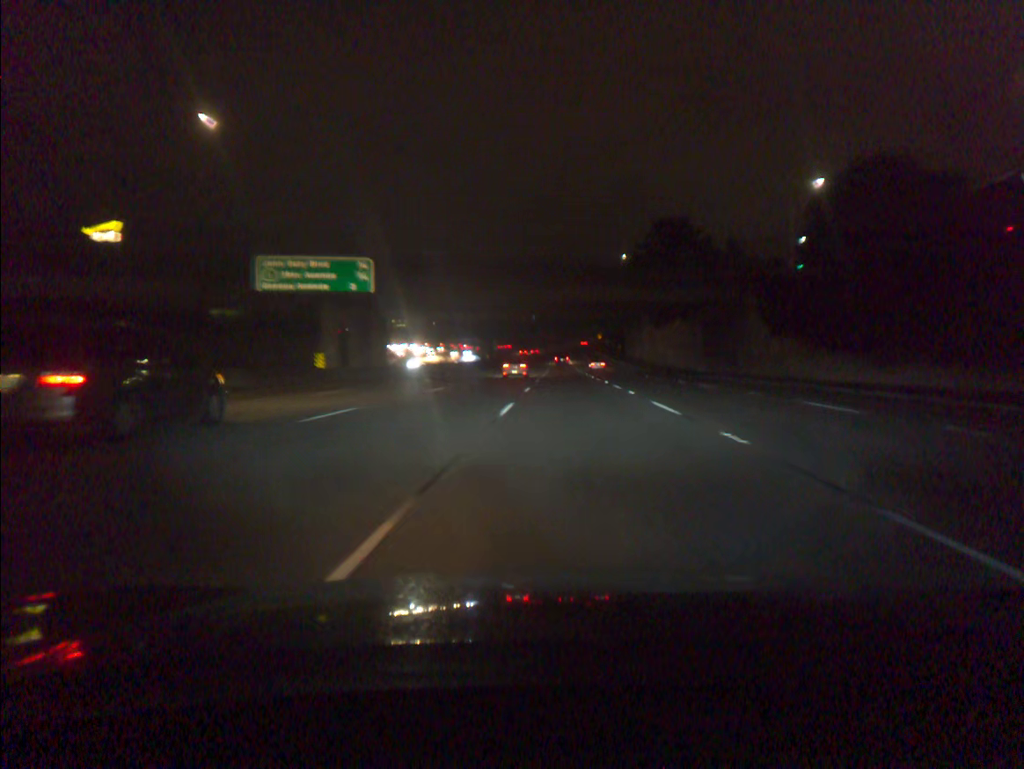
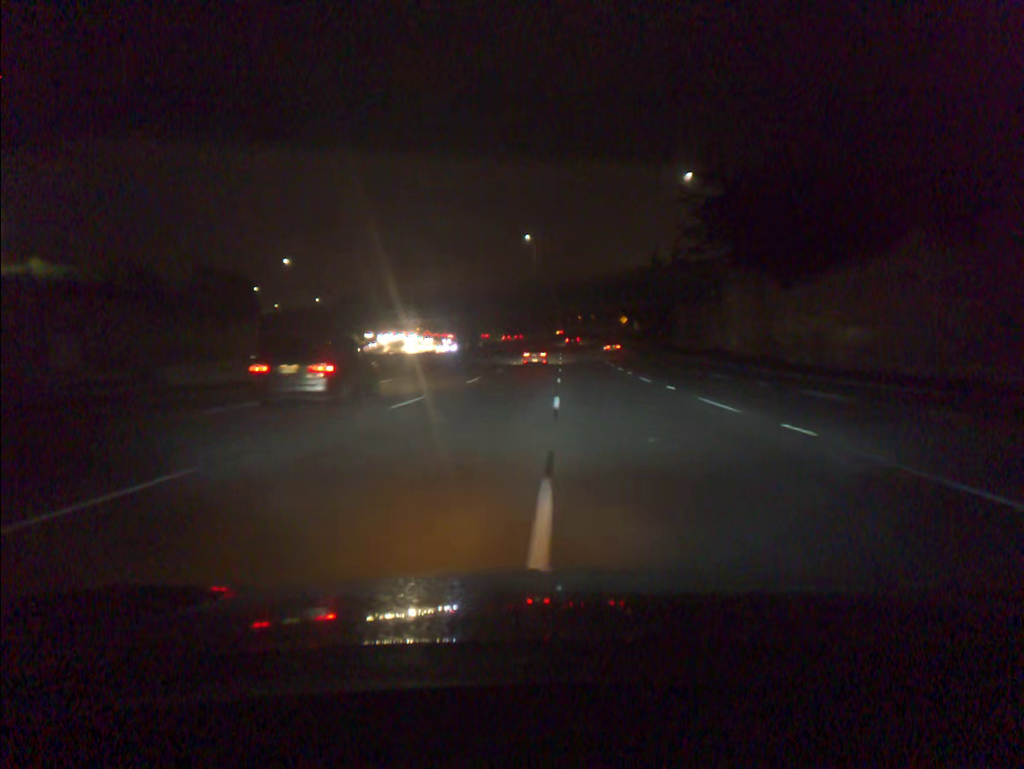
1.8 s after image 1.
(+0.1, +54.7) m; 0°
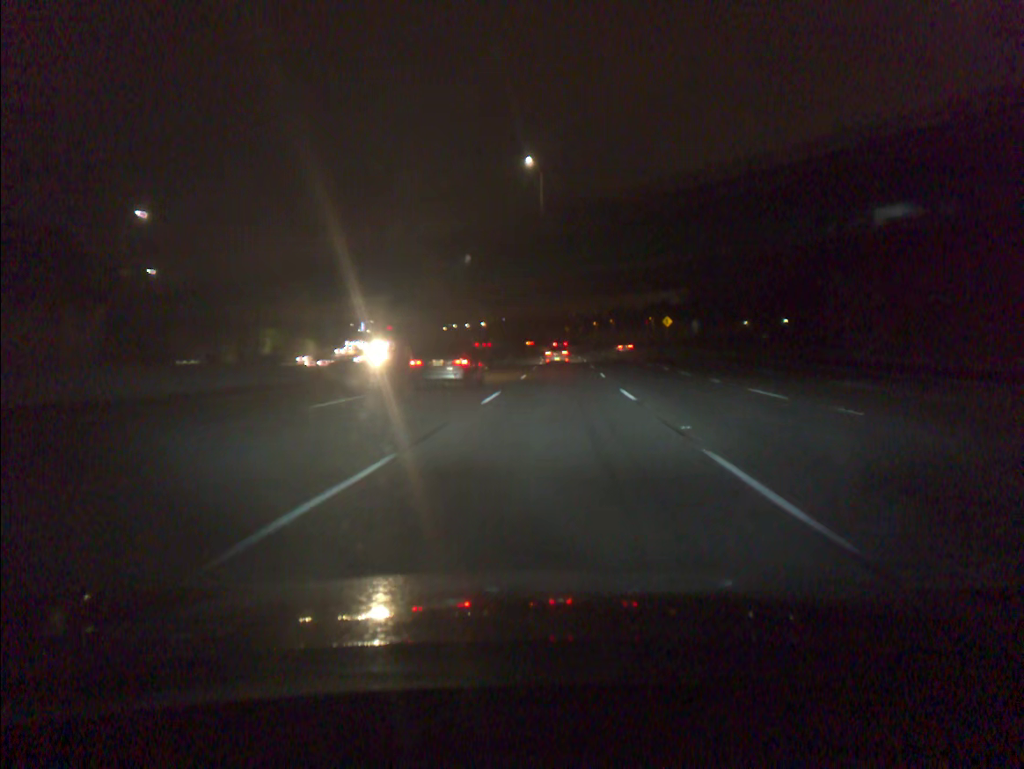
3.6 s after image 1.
(-0.4, +54.9) m; 0°
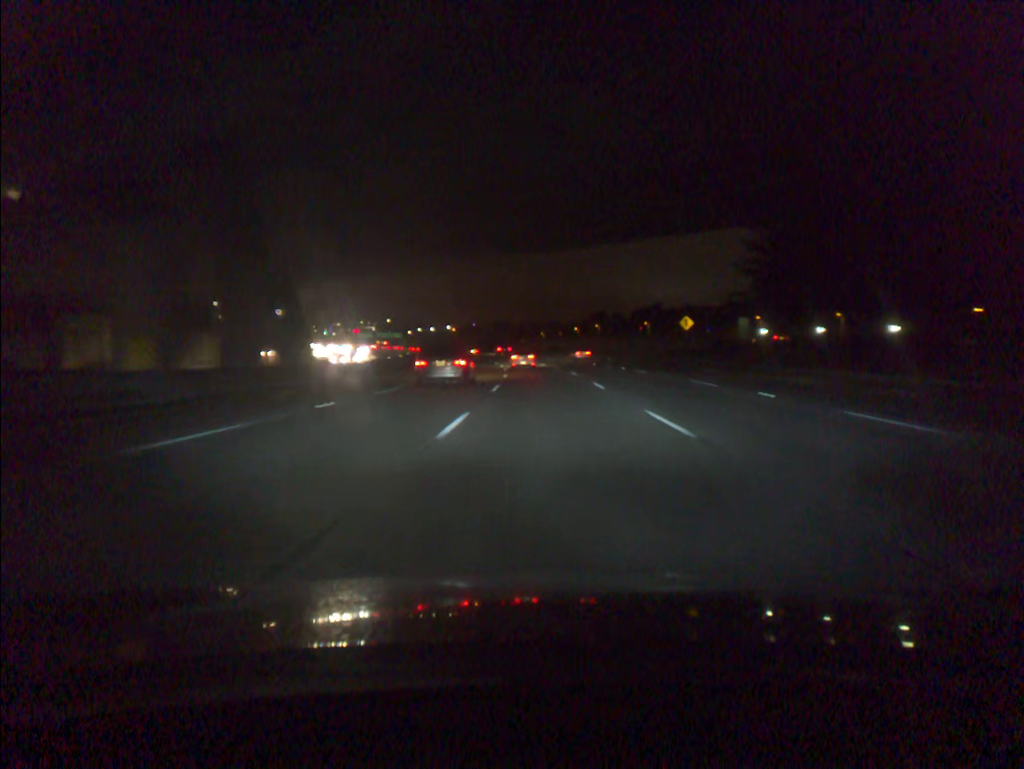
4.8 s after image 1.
(+0.6, +36.5) m; +2°
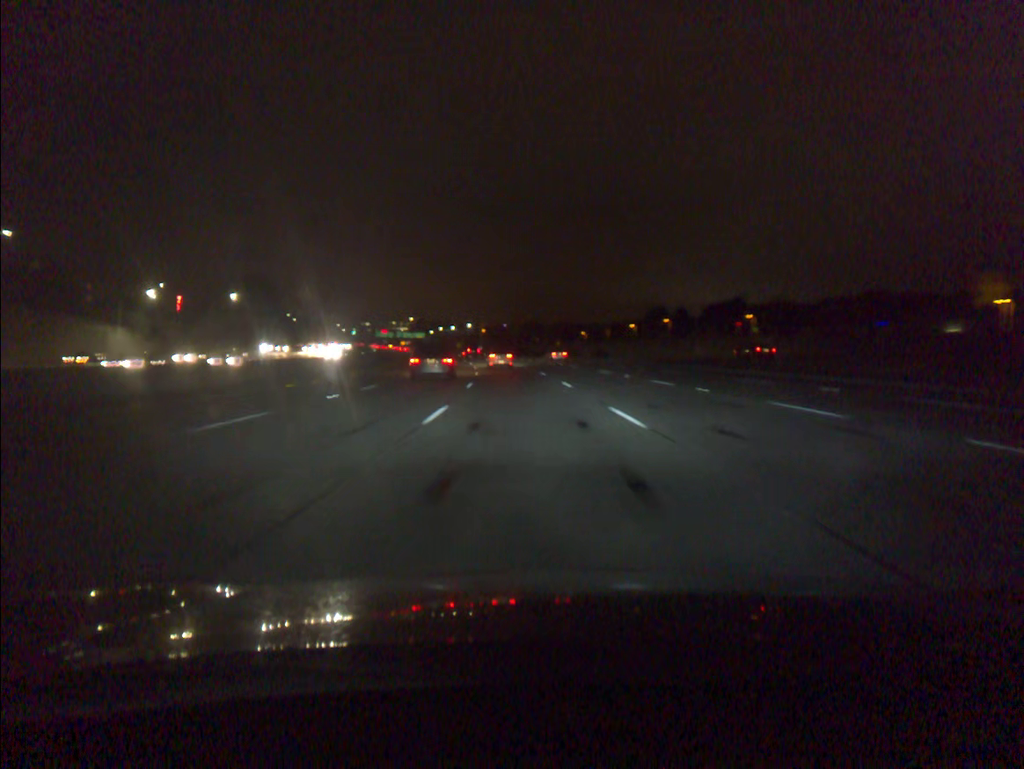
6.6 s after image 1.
(-0.5, +54.5) m; -2°
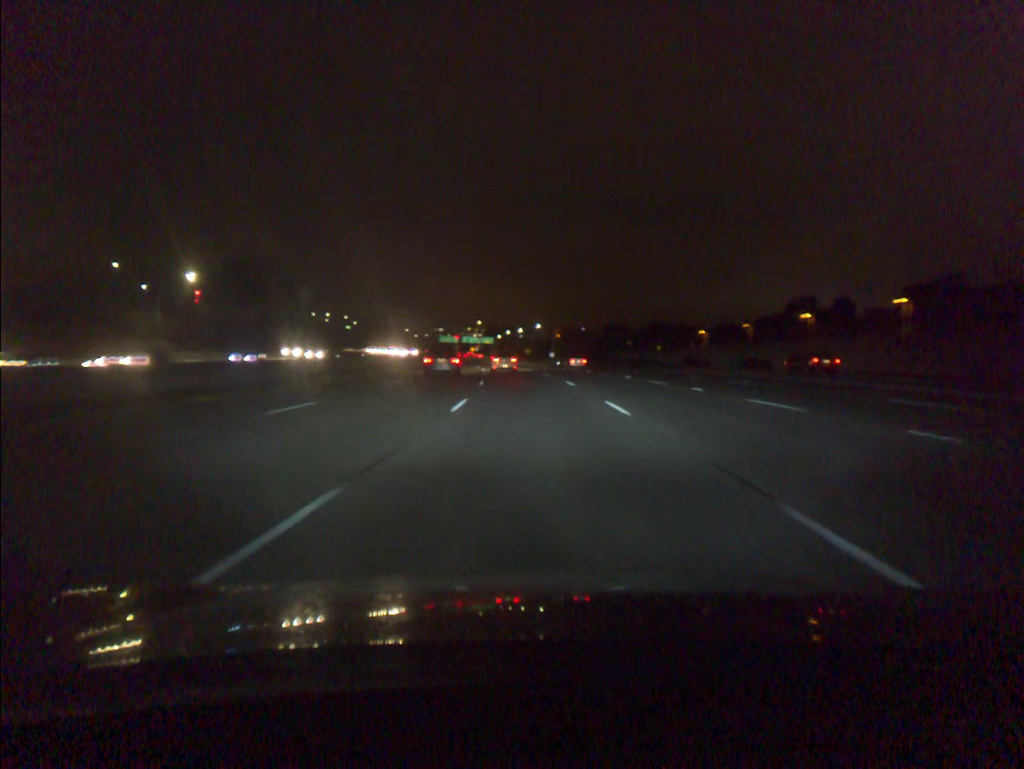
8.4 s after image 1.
(-2.7, +54.1) m; -6°
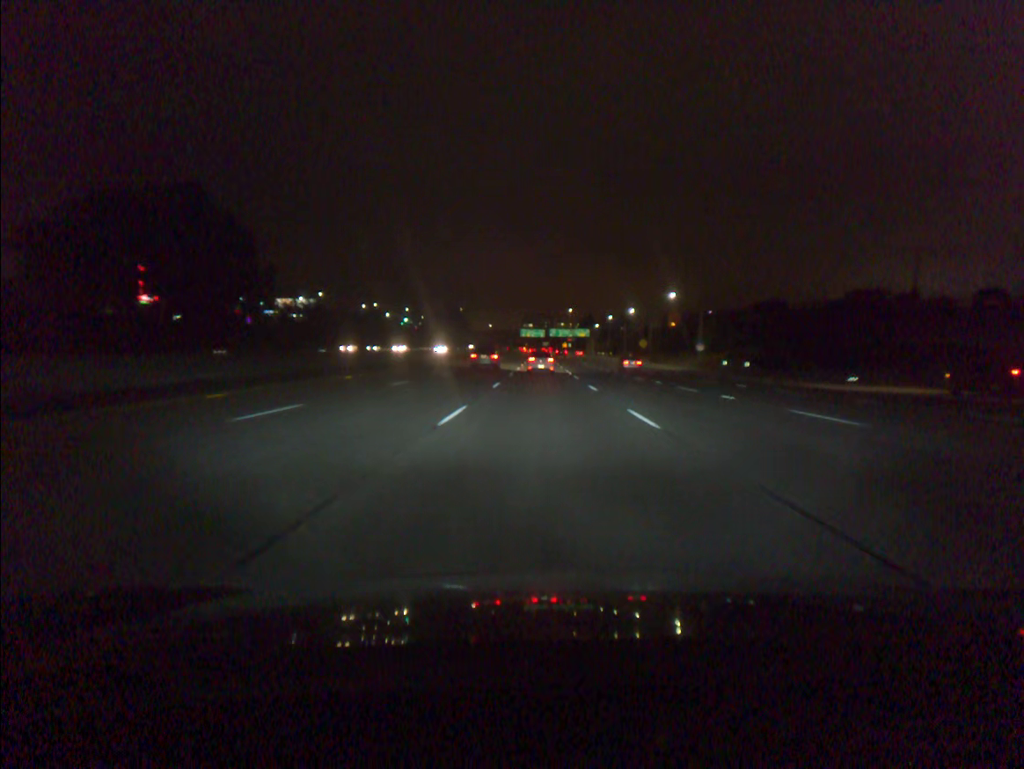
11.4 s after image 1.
(-5.7, +88.3) m; -7°
